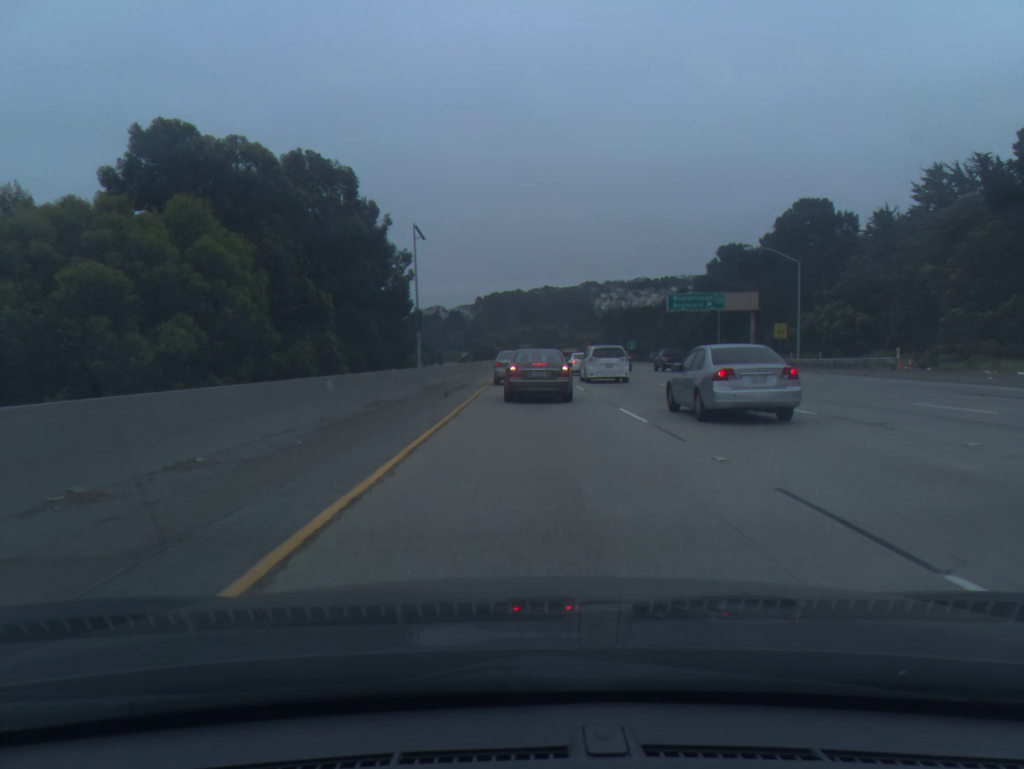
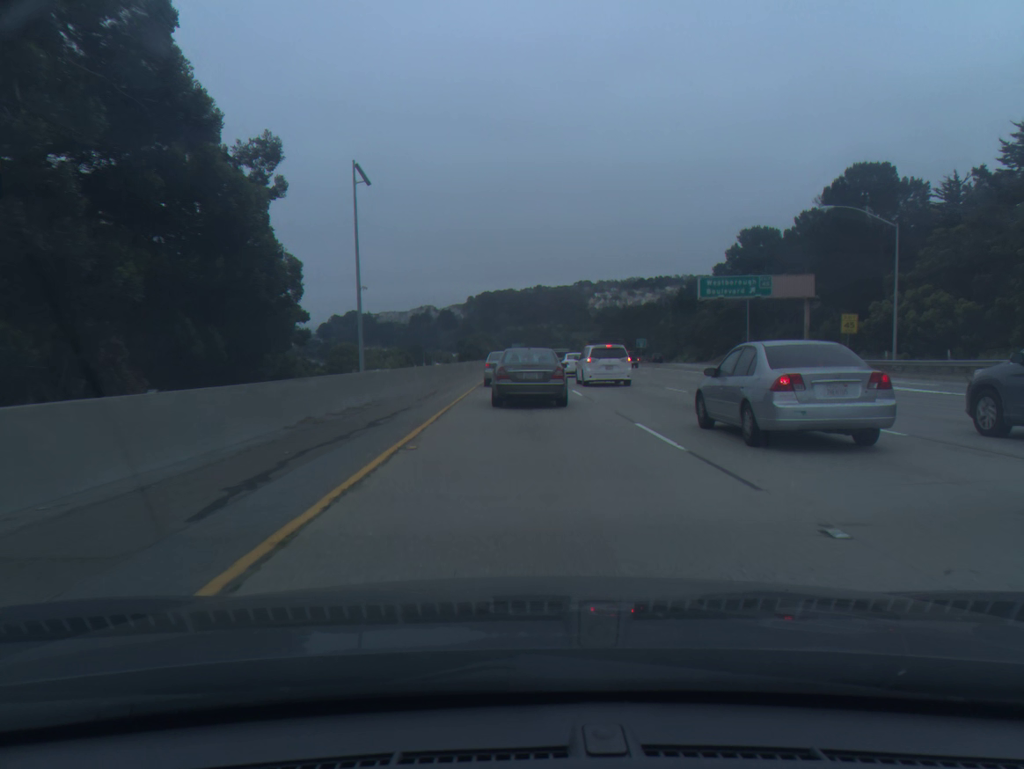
(+0.1, +18.9) m; +1°
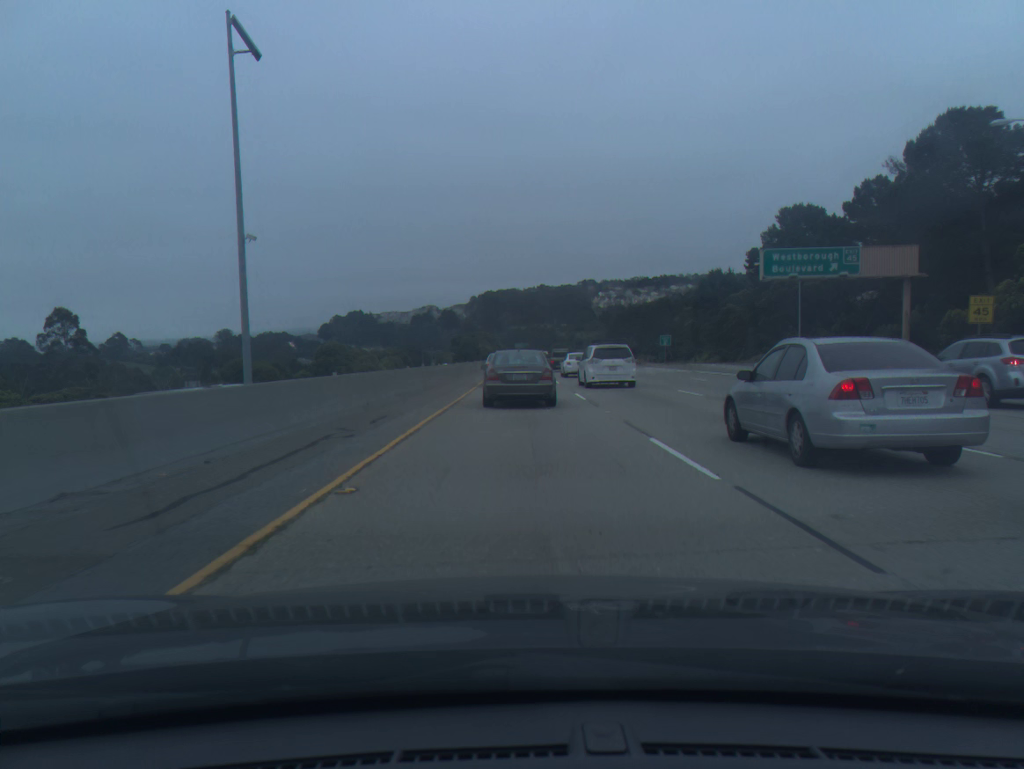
(0.0, +17.2) m; -1°
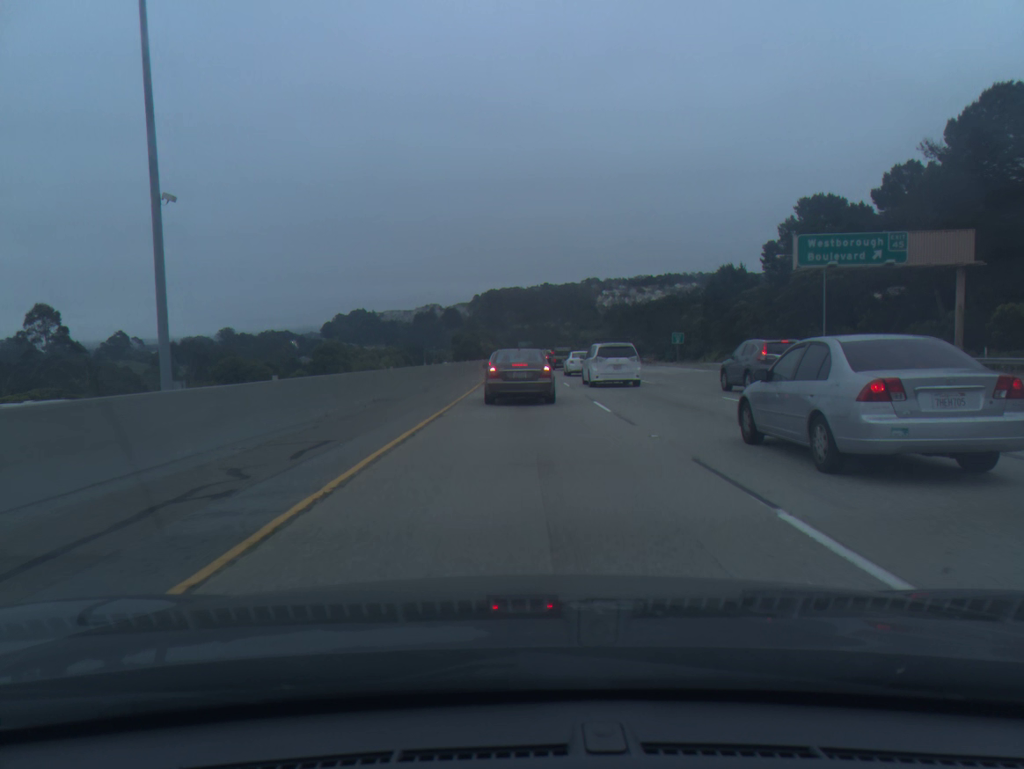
(0.0, +5.6) m; 0°
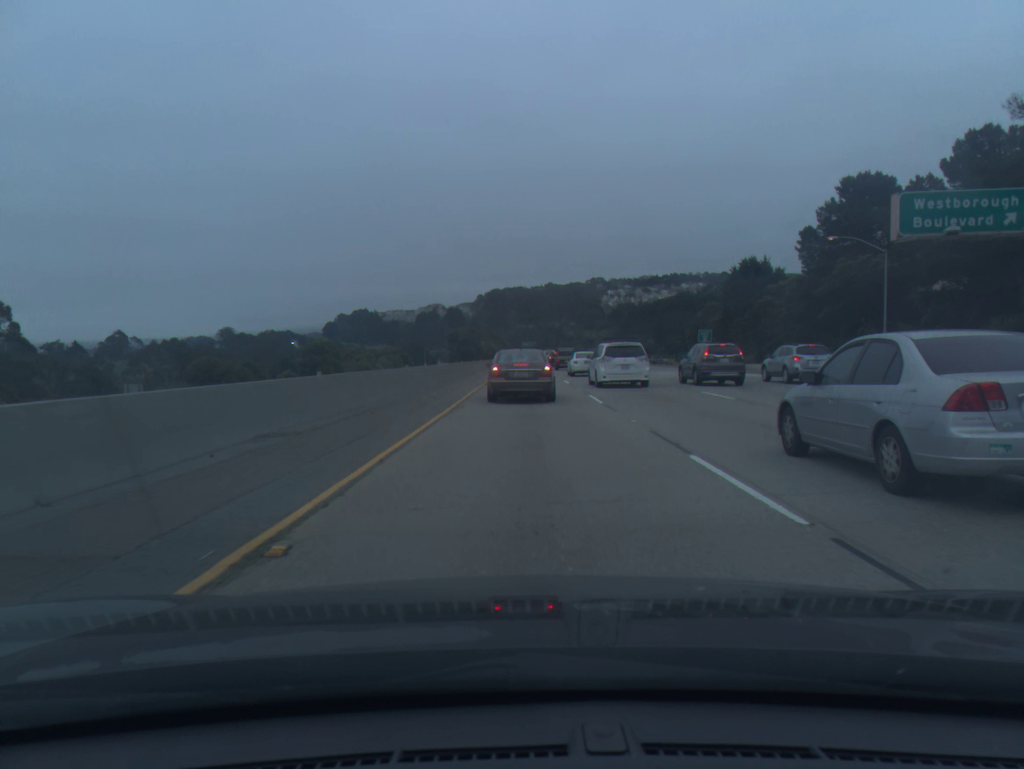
(0.0, +11.4) m; 0°
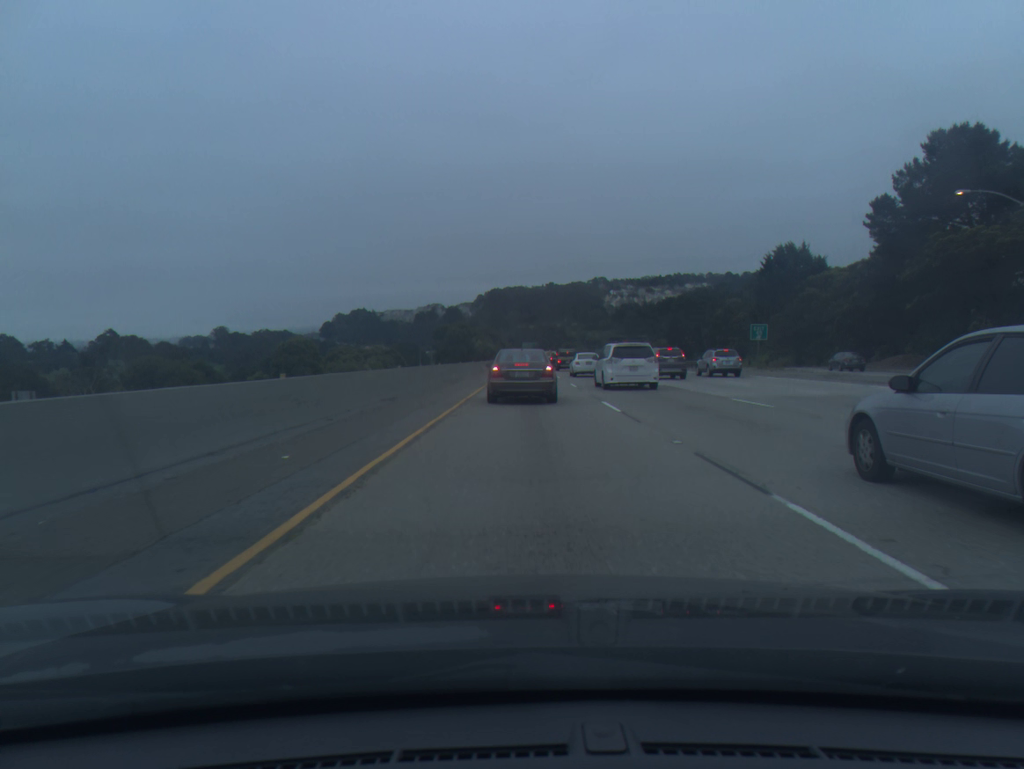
(0.0, +17.7) m; 0°
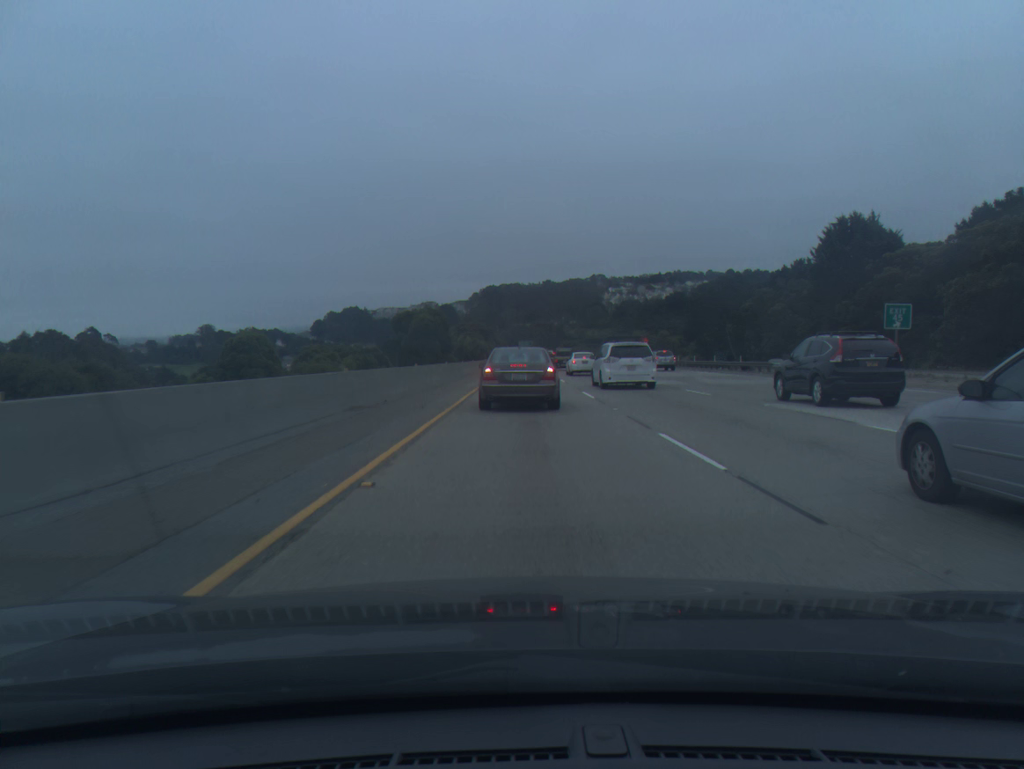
(0.0, +23.5) m; 0°
